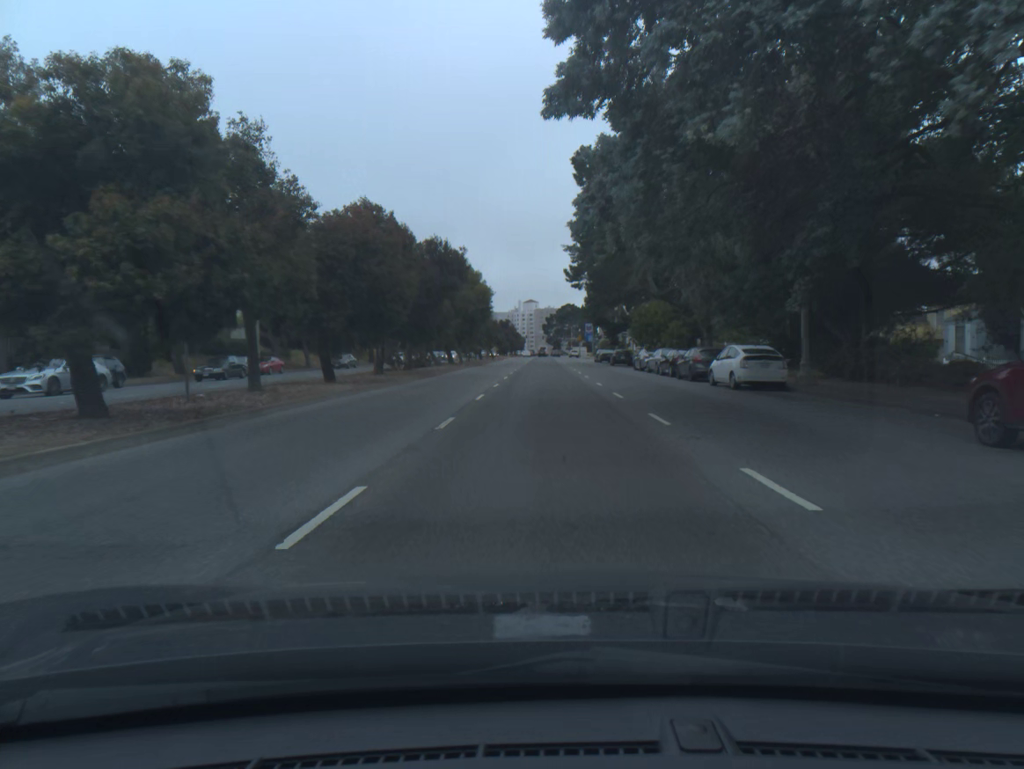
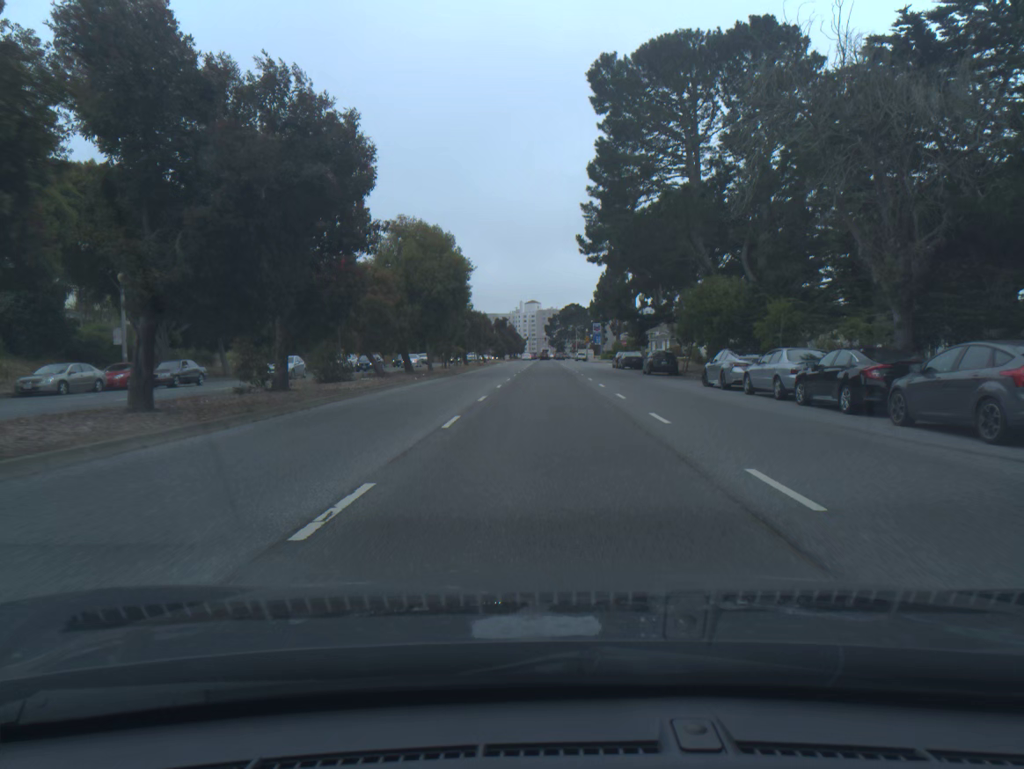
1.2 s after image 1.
(0.0, +21.7) m; 0°
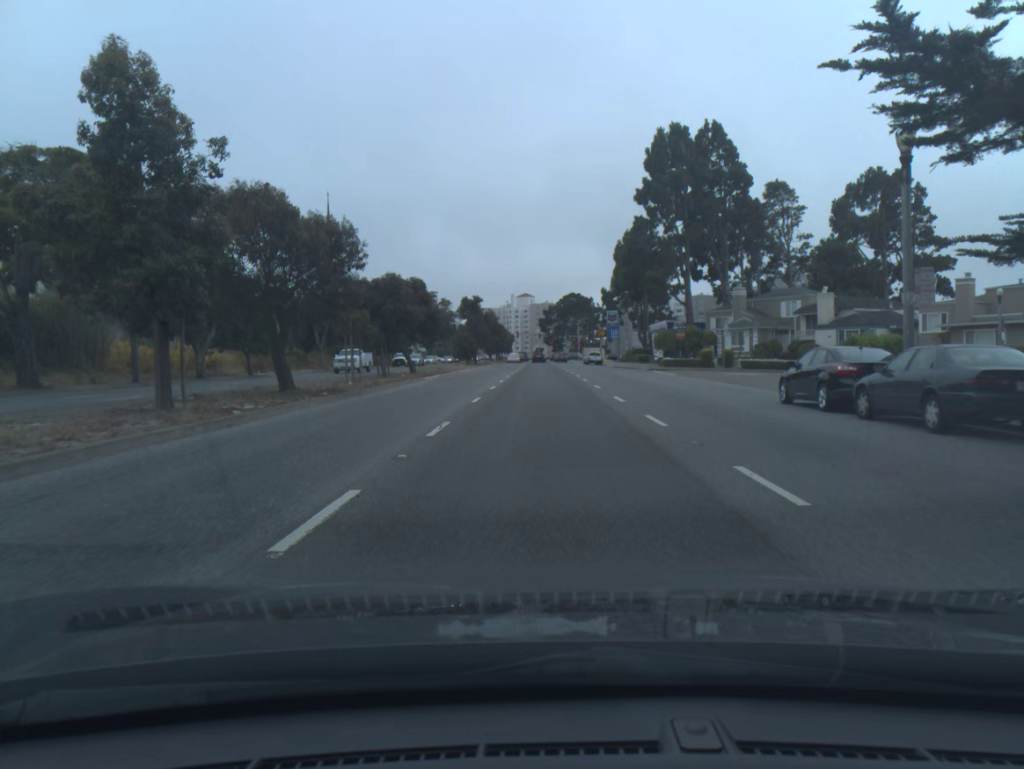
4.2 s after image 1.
(+0.2, +51.2) m; 0°
